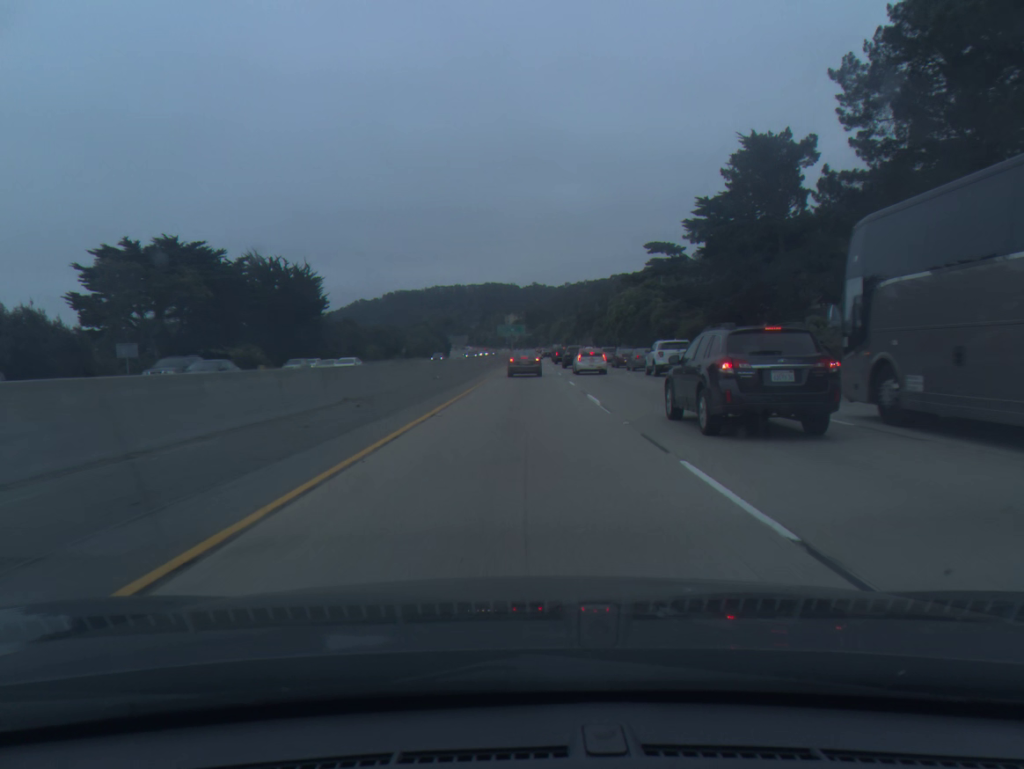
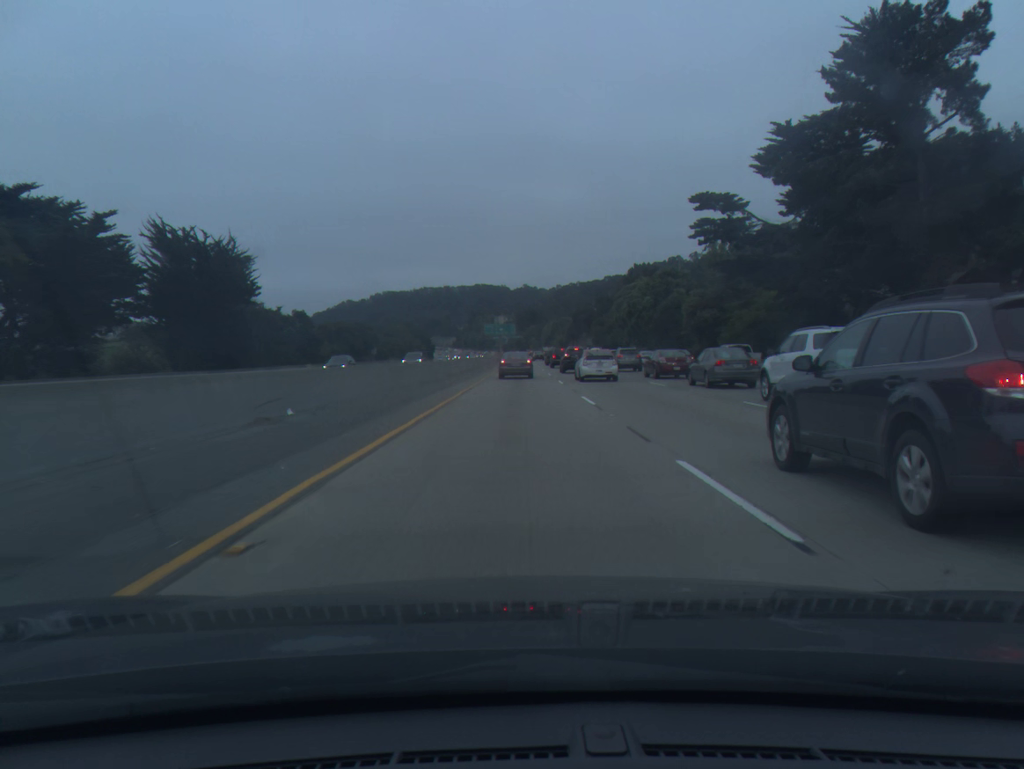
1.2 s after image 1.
(+0.2, +25.4) m; +1°
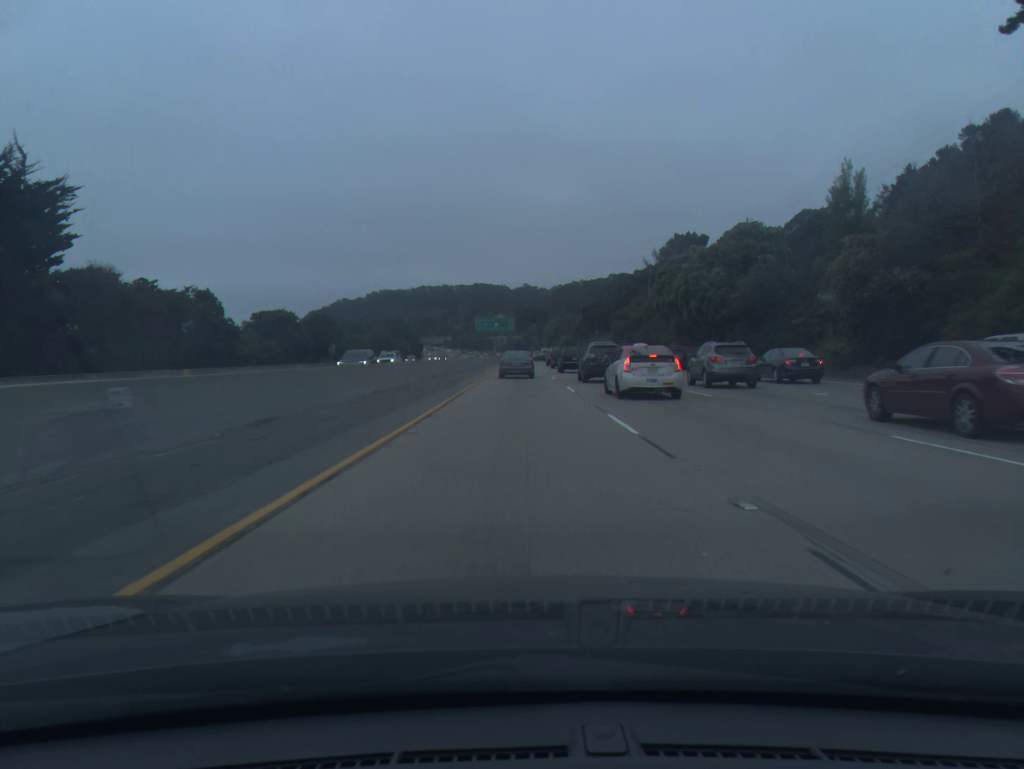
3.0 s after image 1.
(0.0, +36.4) m; 0°
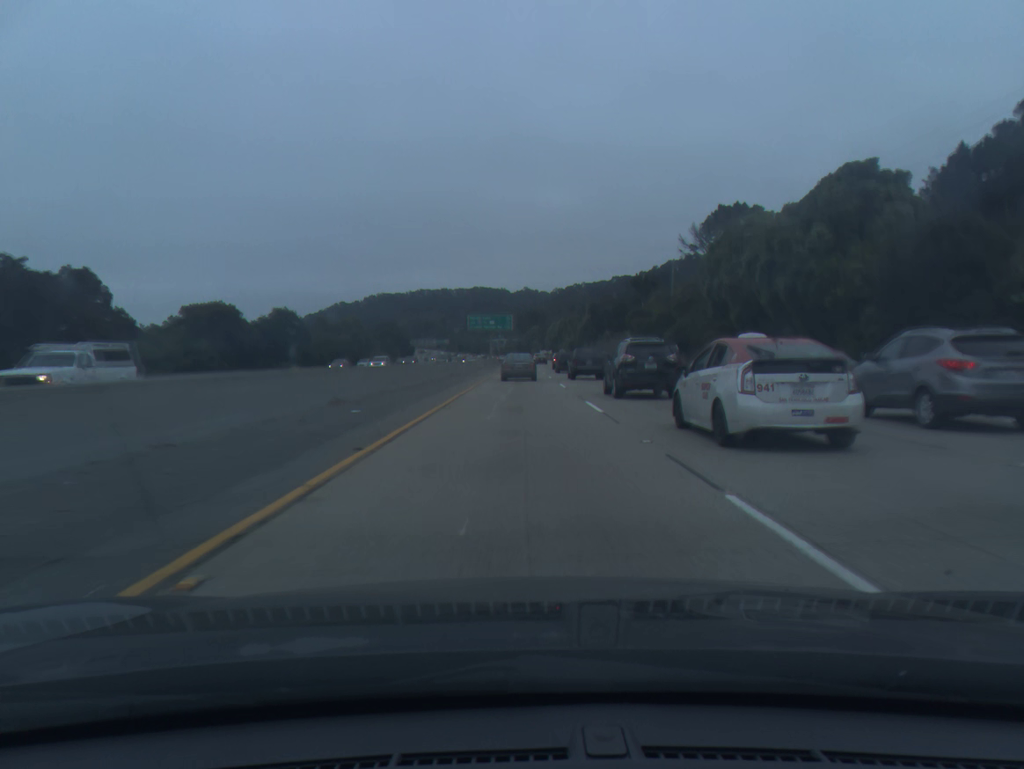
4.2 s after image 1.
(0.0, +23.2) m; 0°
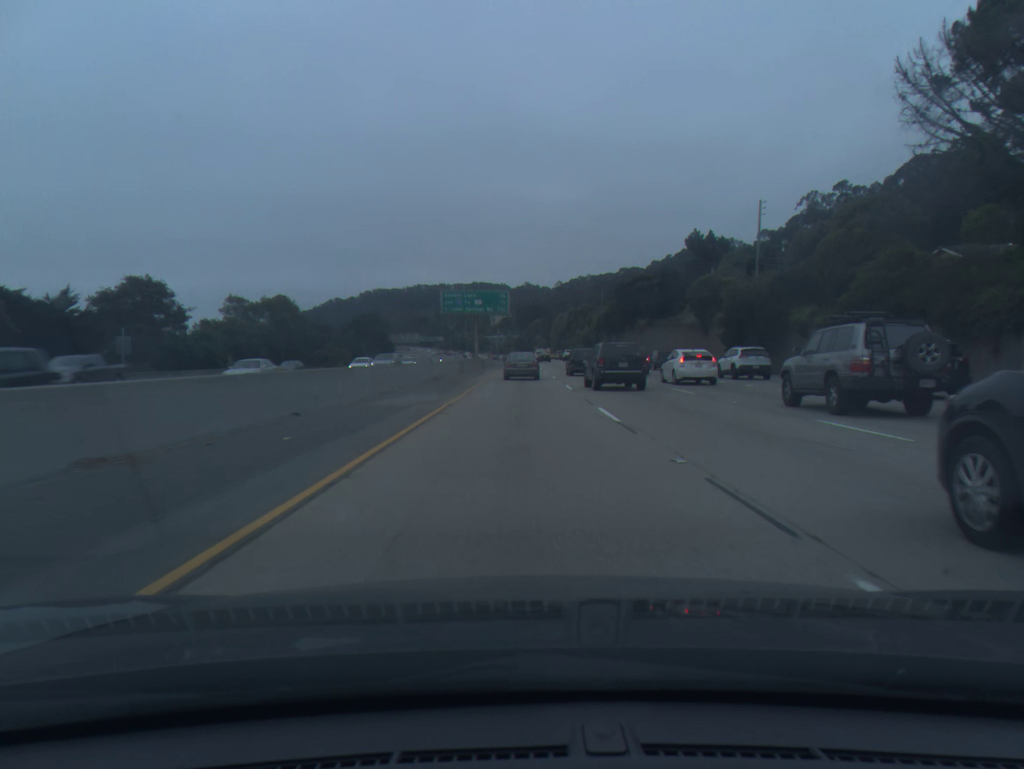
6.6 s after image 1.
(-0.1, +45.6) m; 0°
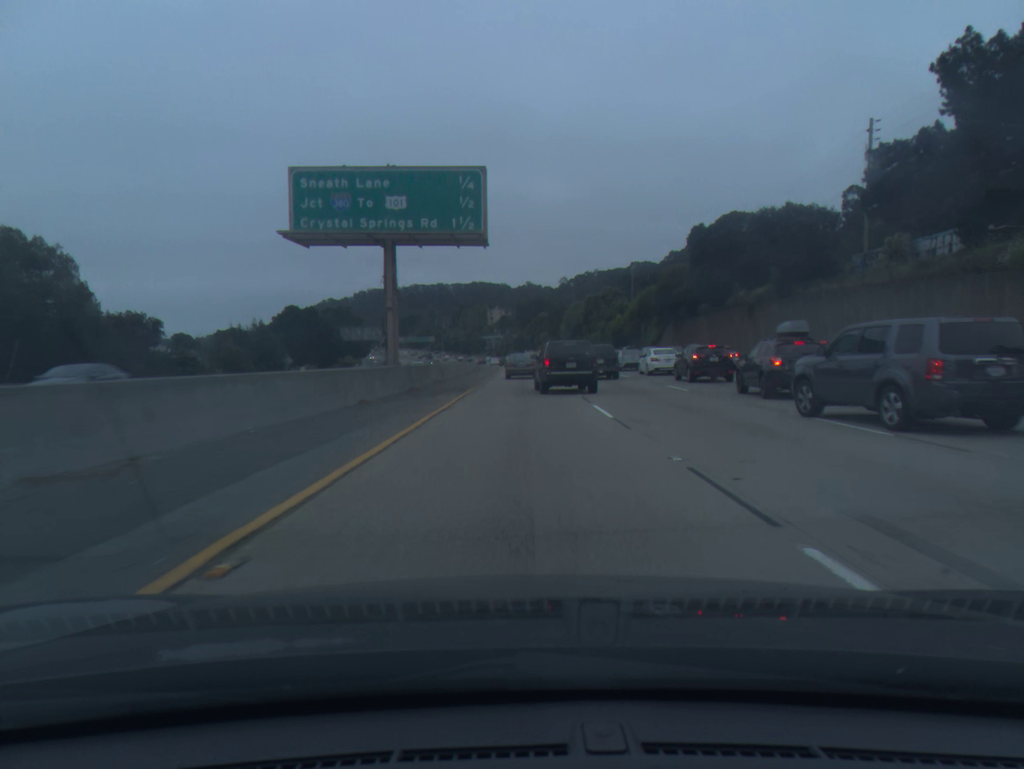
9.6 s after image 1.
(+0.2, +56.5) m; 0°
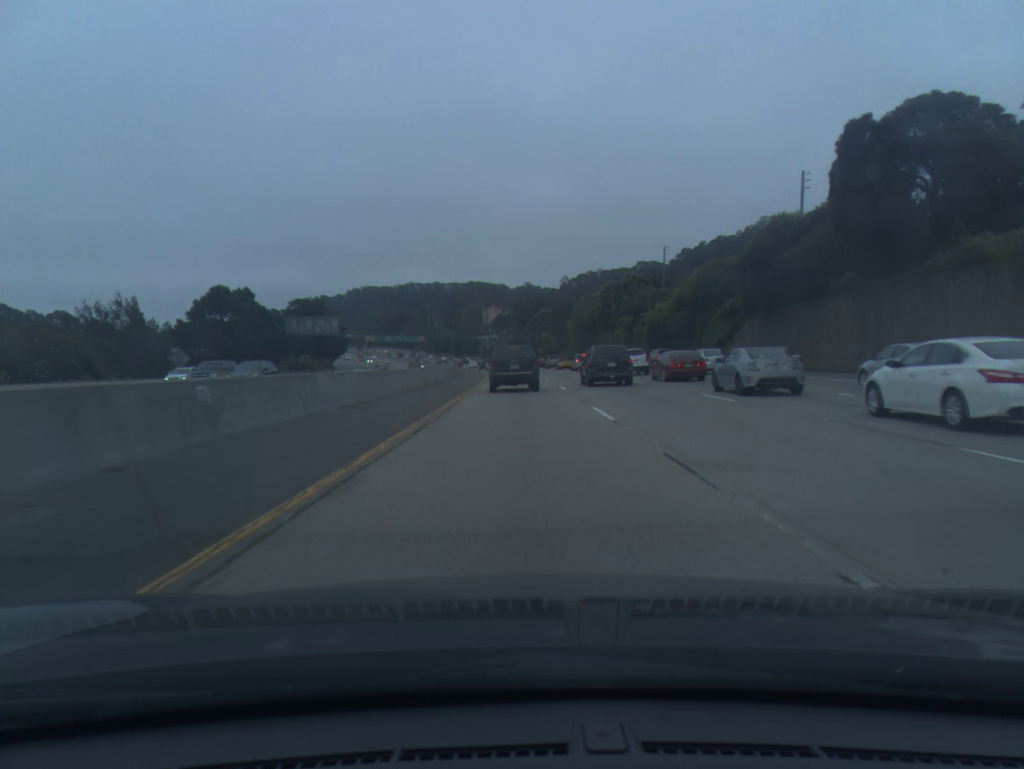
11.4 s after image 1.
(0.0, +34.2) m; 0°
